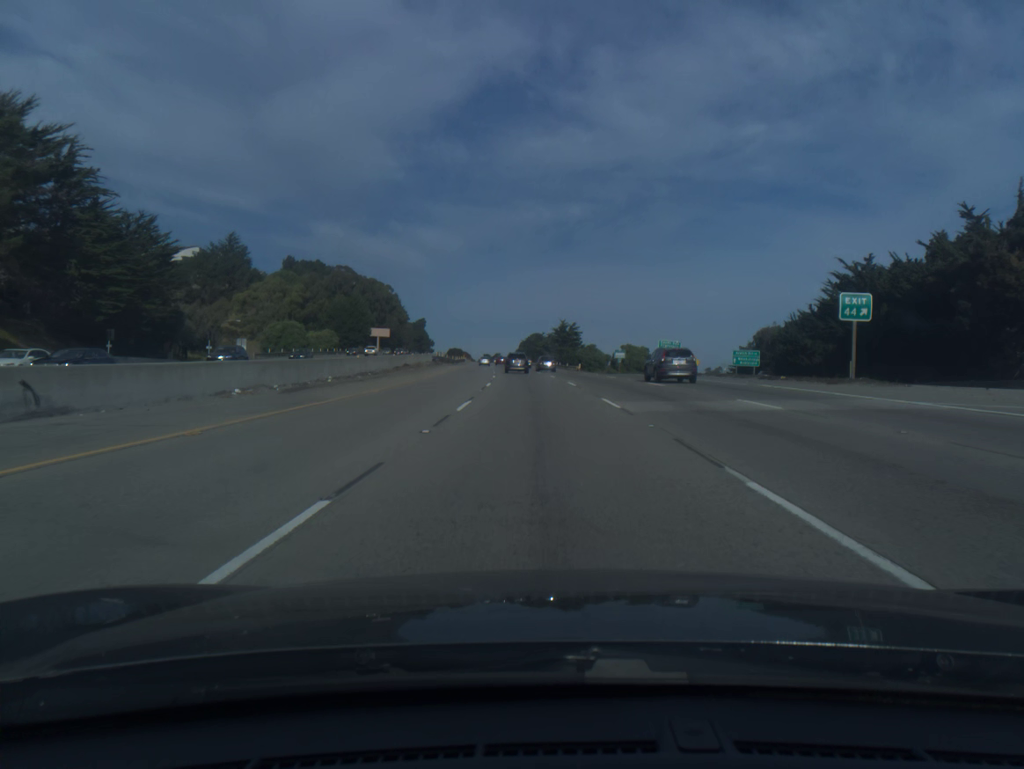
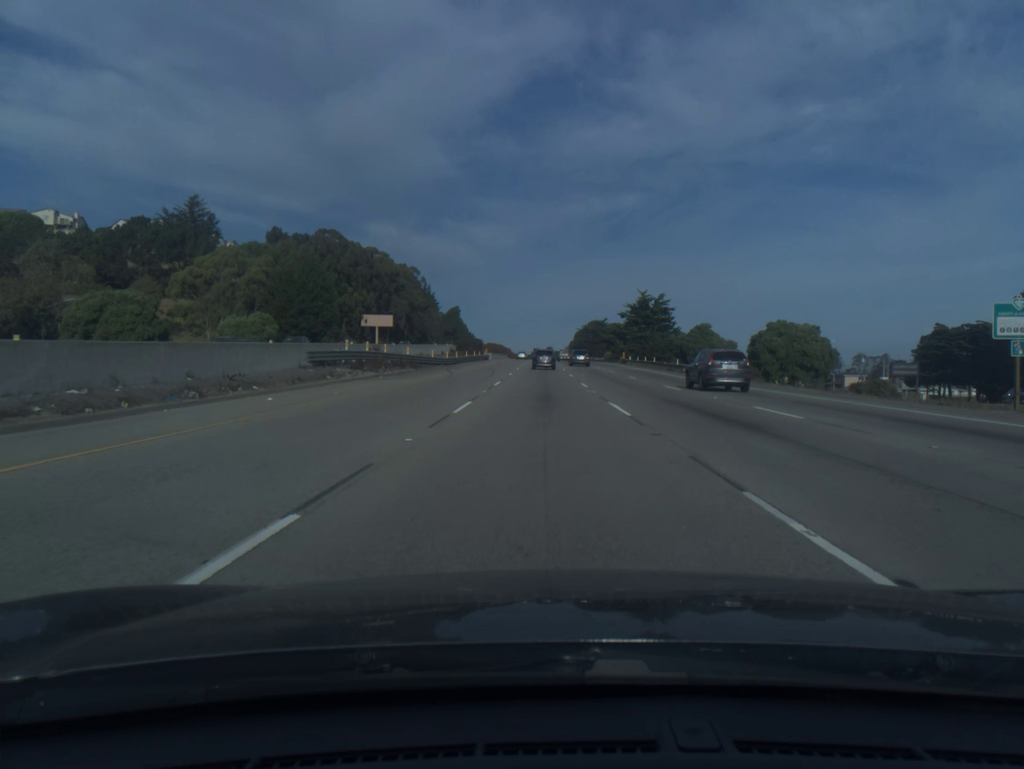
(-2.6, +74.1) m; -4°
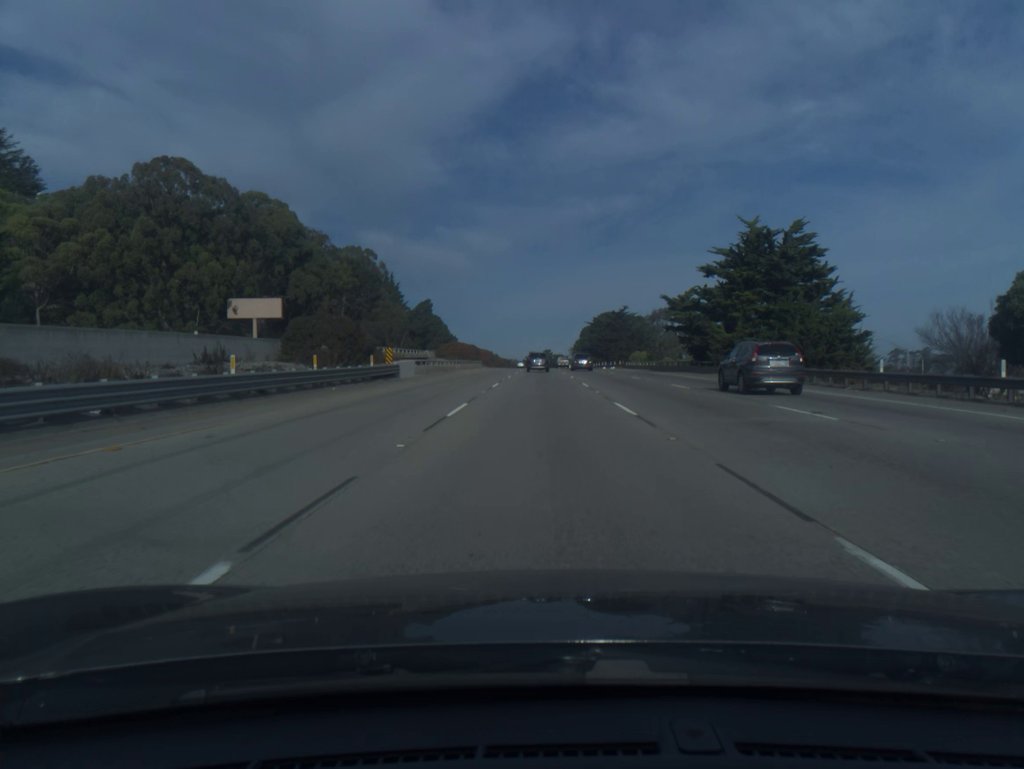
(-0.2, +74.3) m; 0°
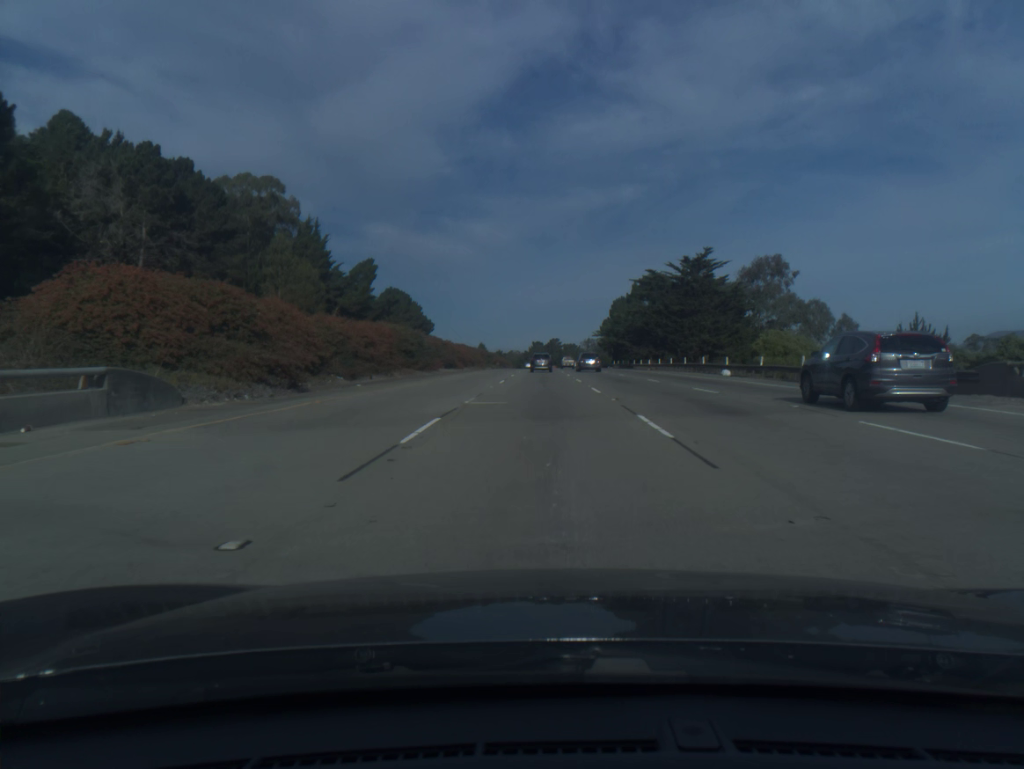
(-0.1, +92.9) m; 0°
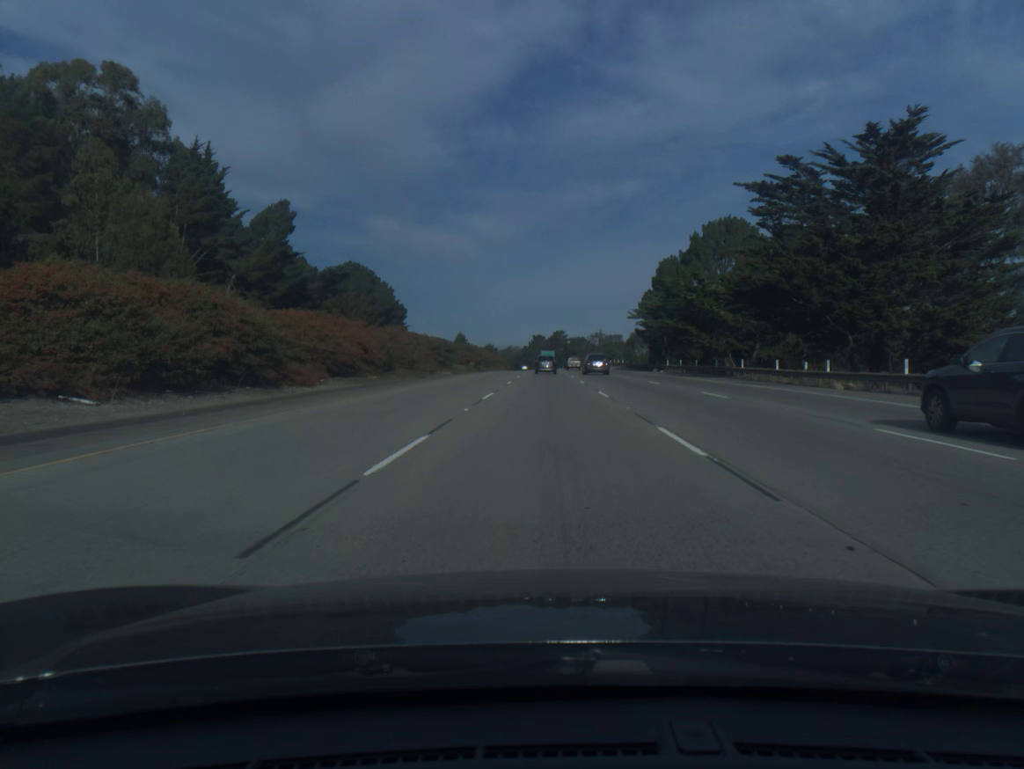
(-0.2, +56.2) m; 0°
